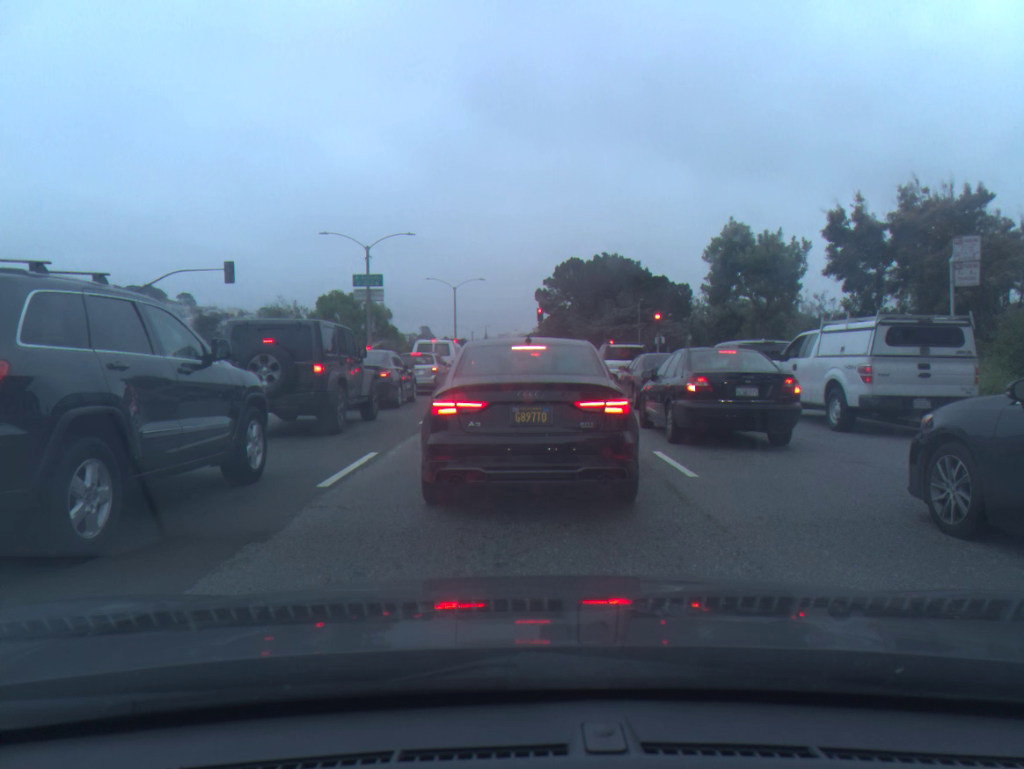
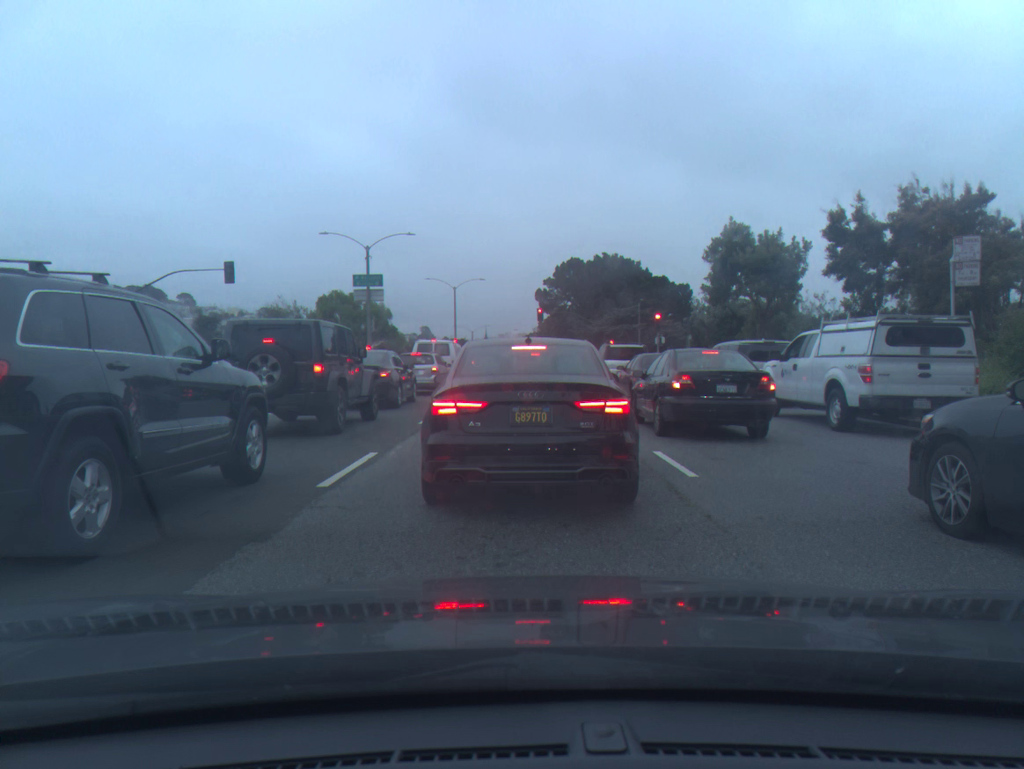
(0.0, 0.0) m; 0°
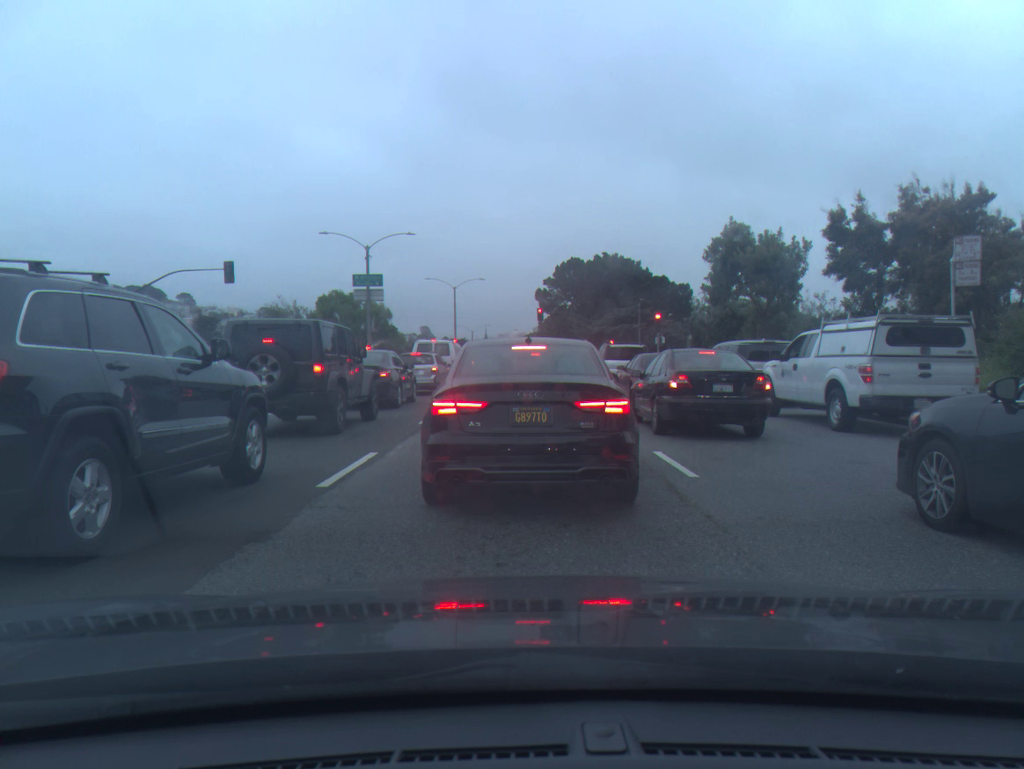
(0.0, 0.0) m; 0°
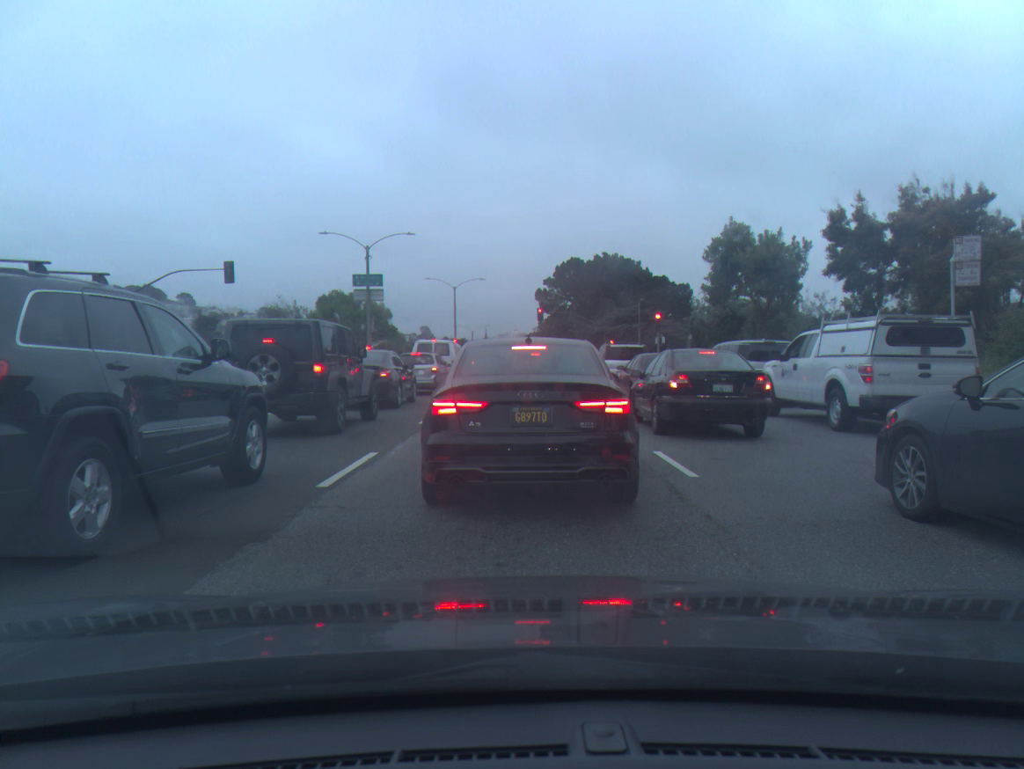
(0.0, 0.0) m; 0°
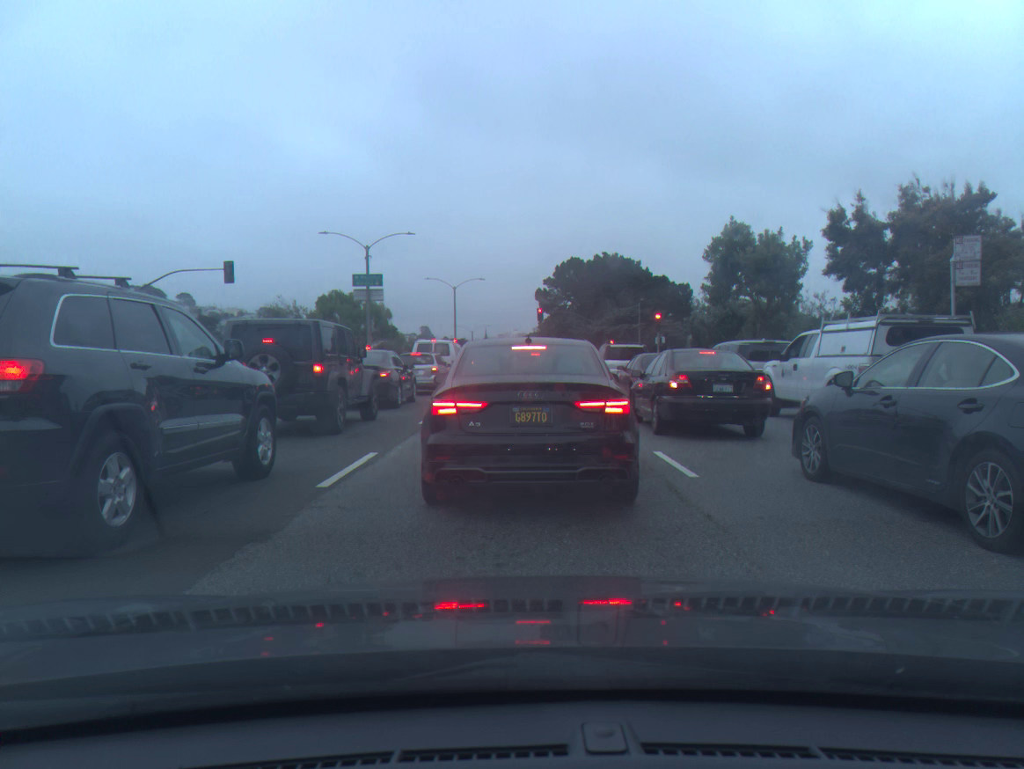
(0.0, 0.0) m; 0°
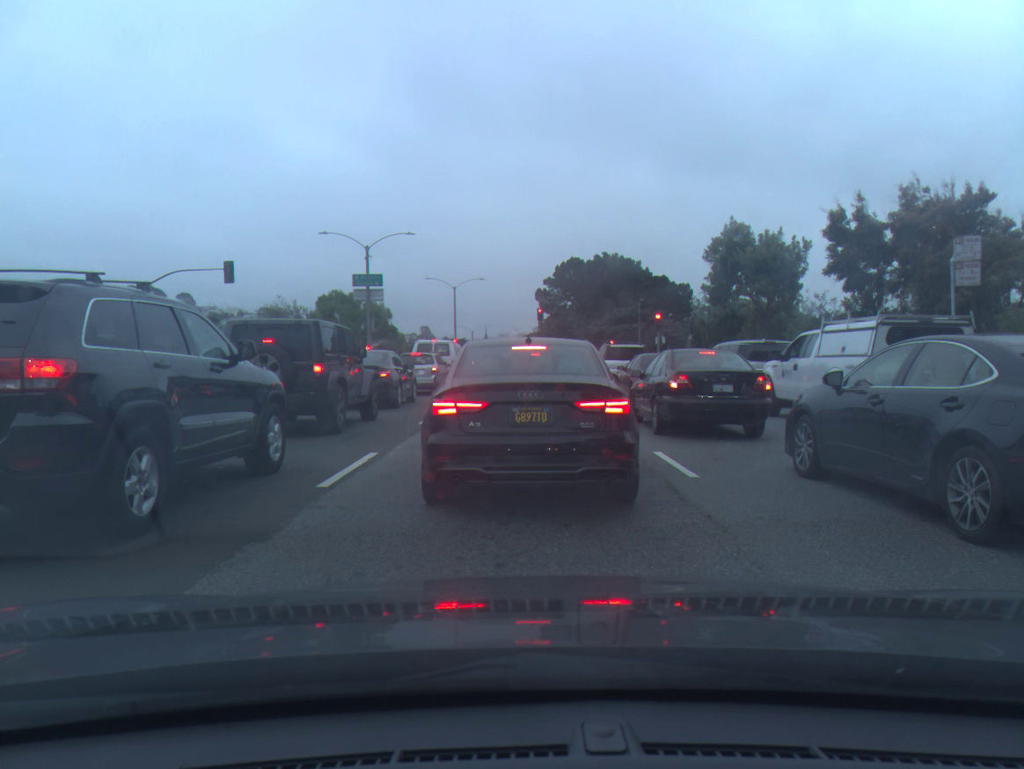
(+0.1, 0.0) m; 0°
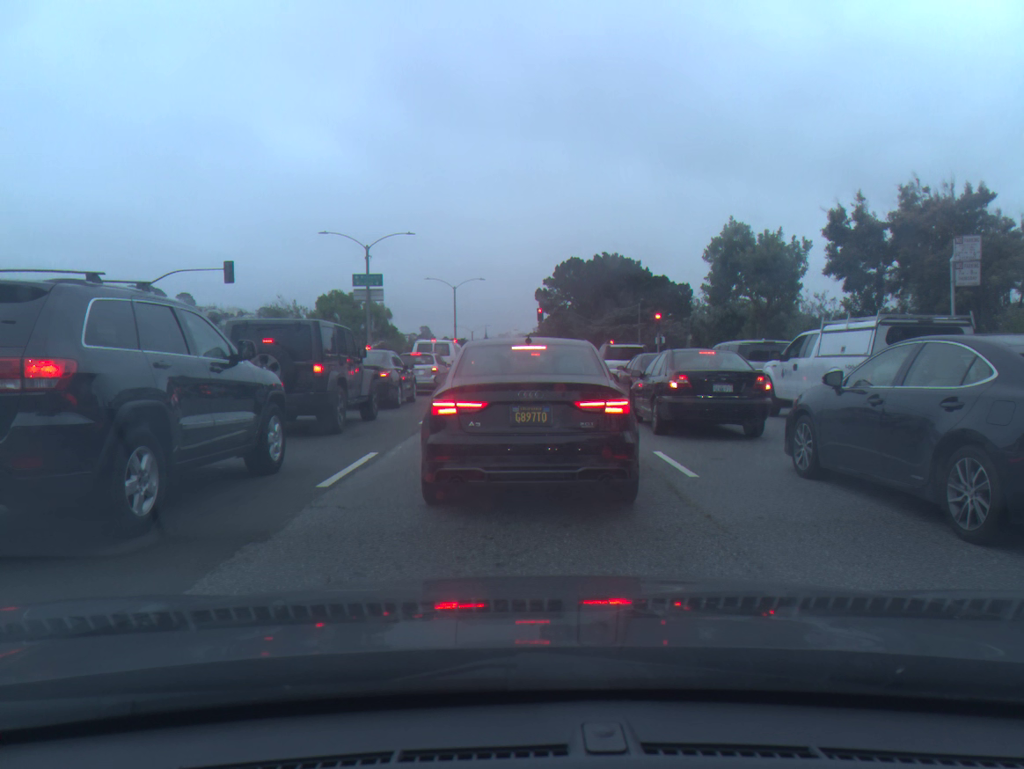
(0.0, 0.0) m; 0°
